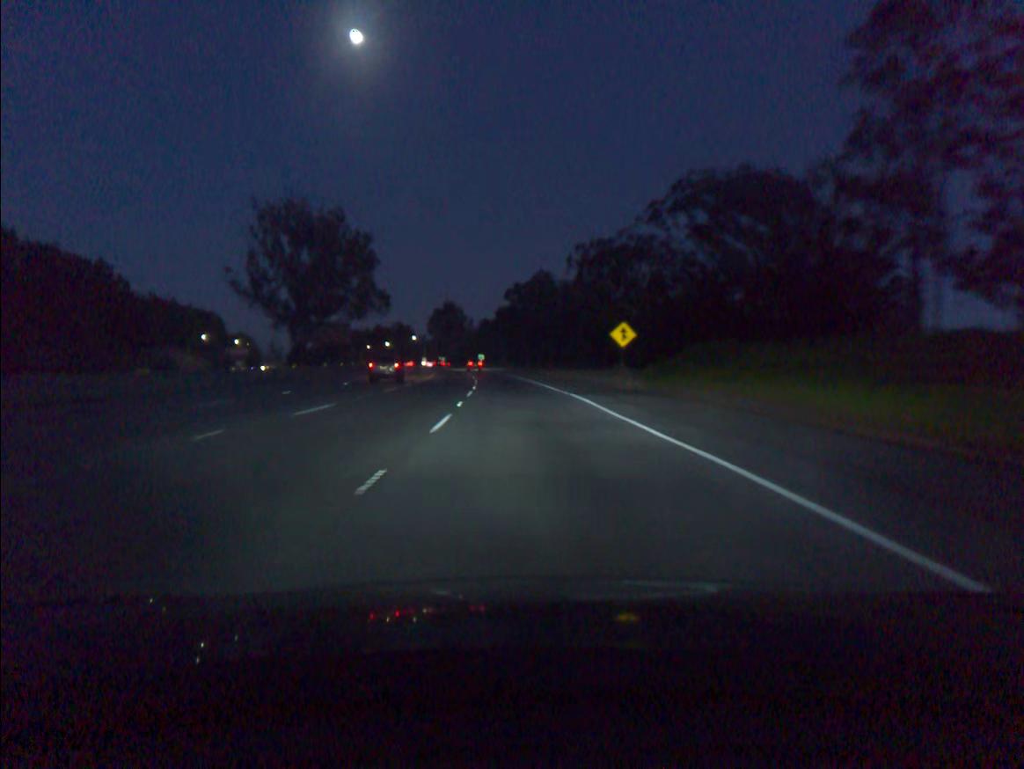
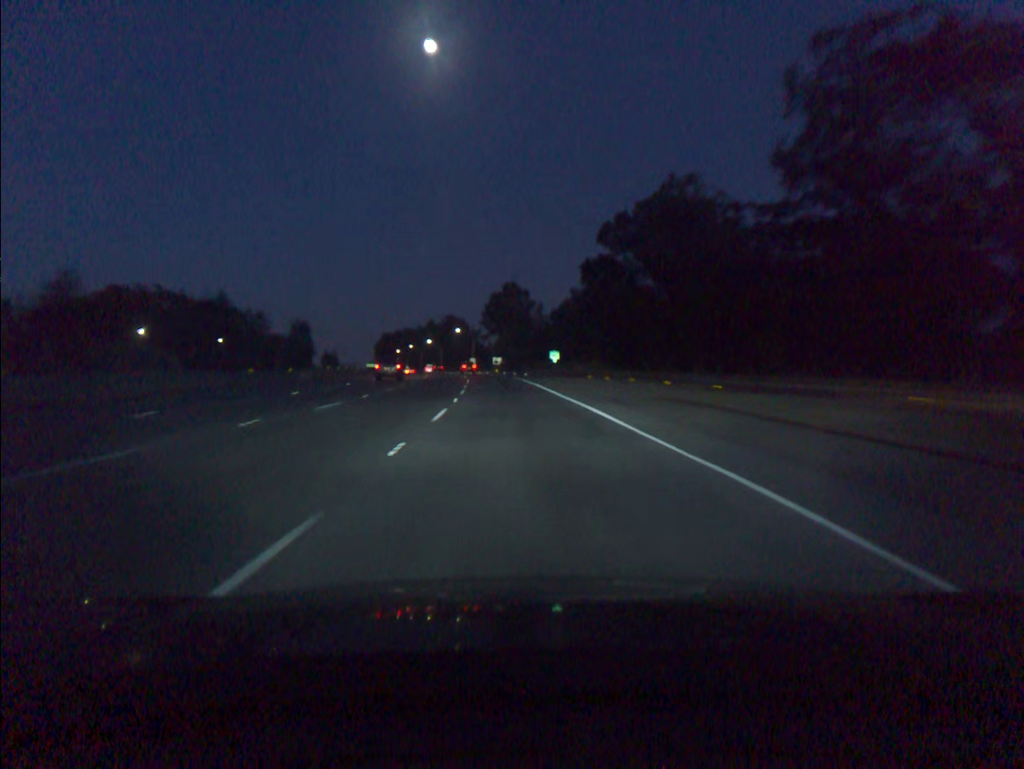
(-3.7, +84.7) m; -5°
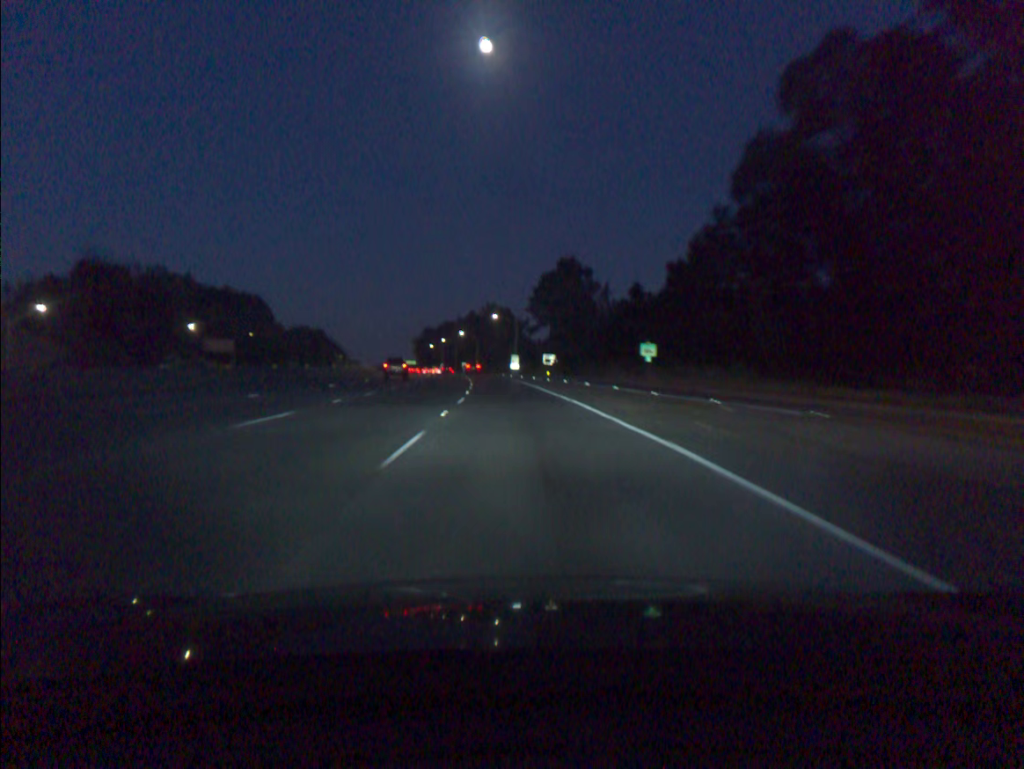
(-1.8, +50.8) m; -4°
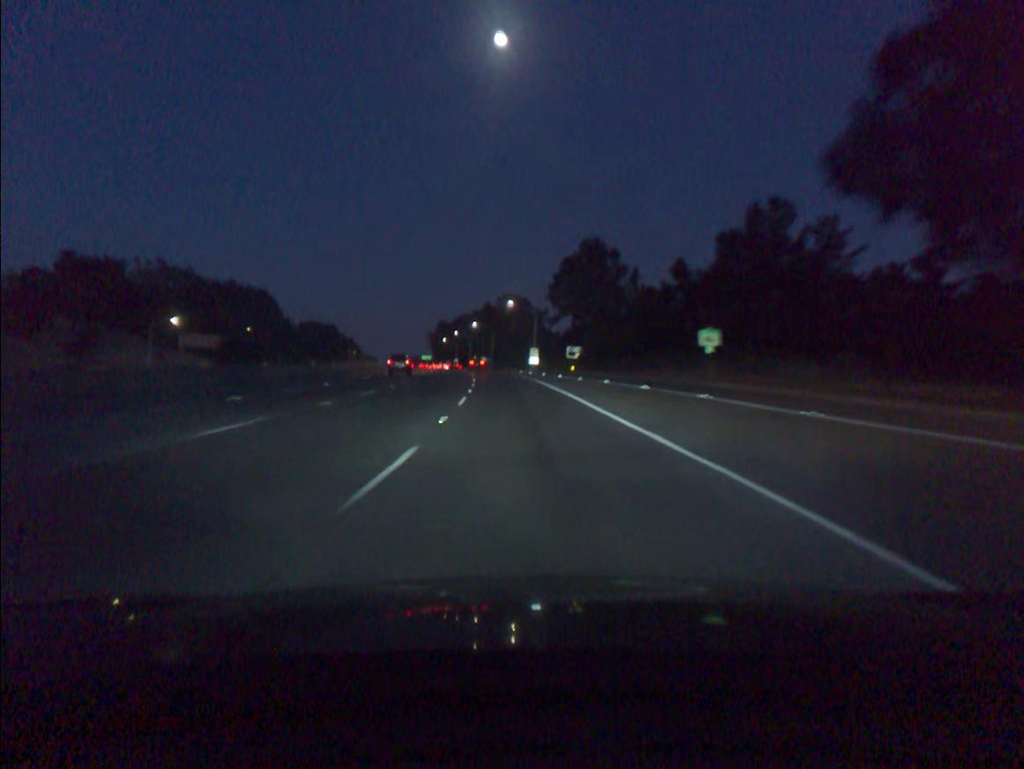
(-0.1, +16.9) m; -1°
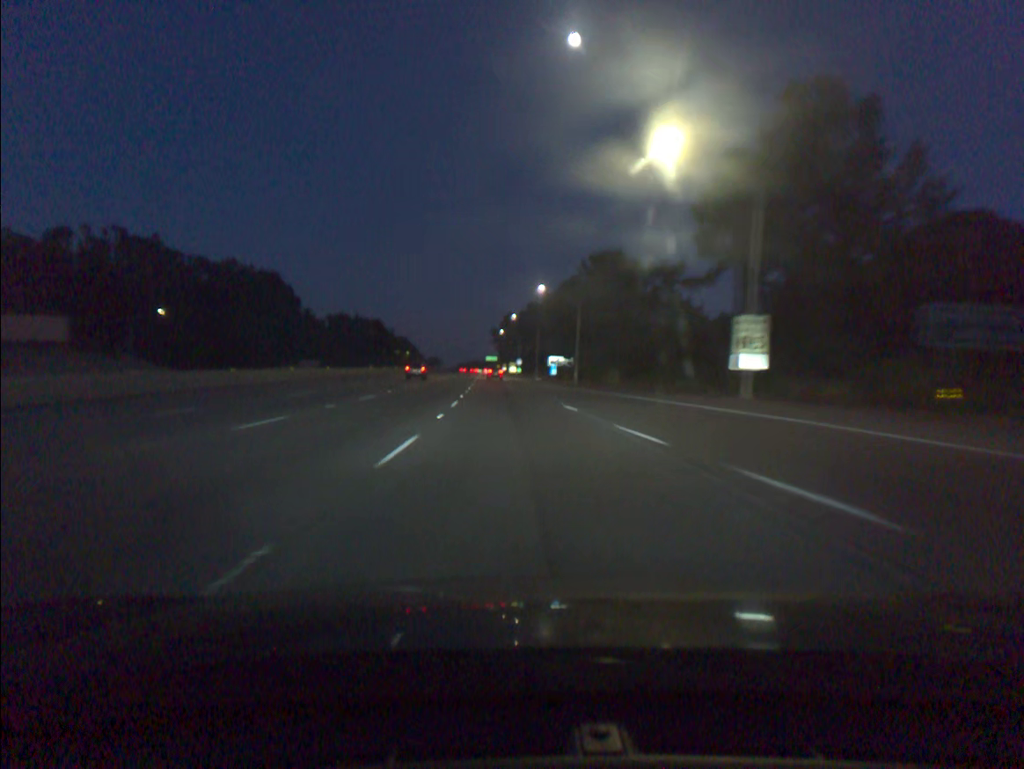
(-4.0, +85.1) m; -6°
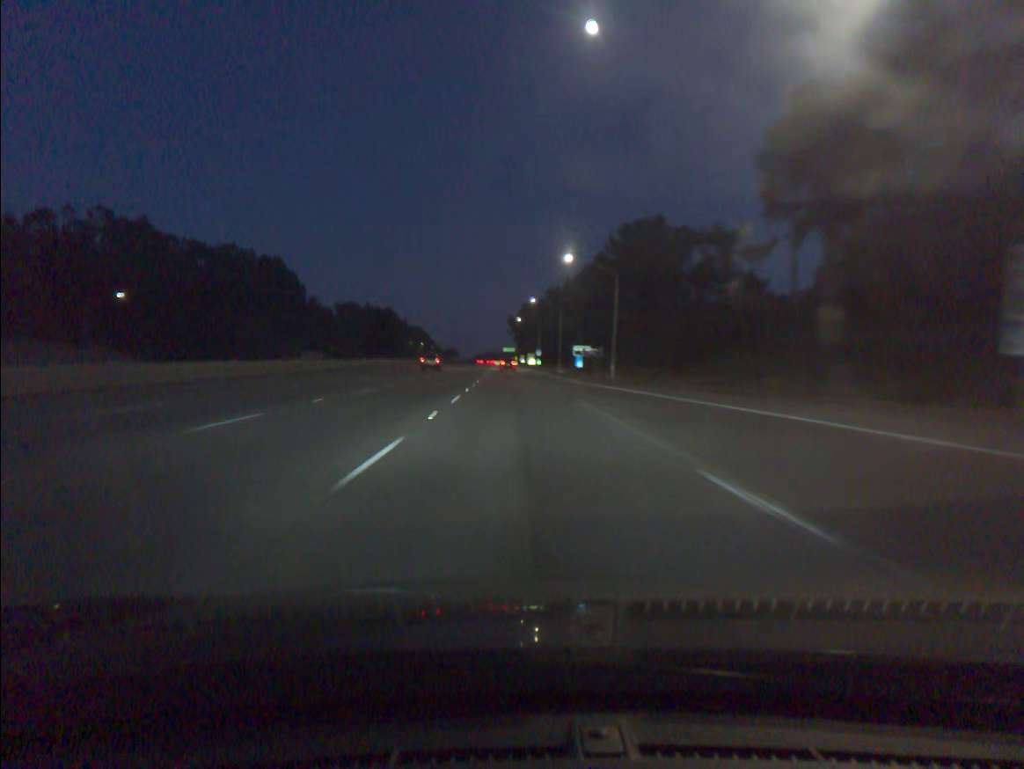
(-0.2, +17.1) m; -1°
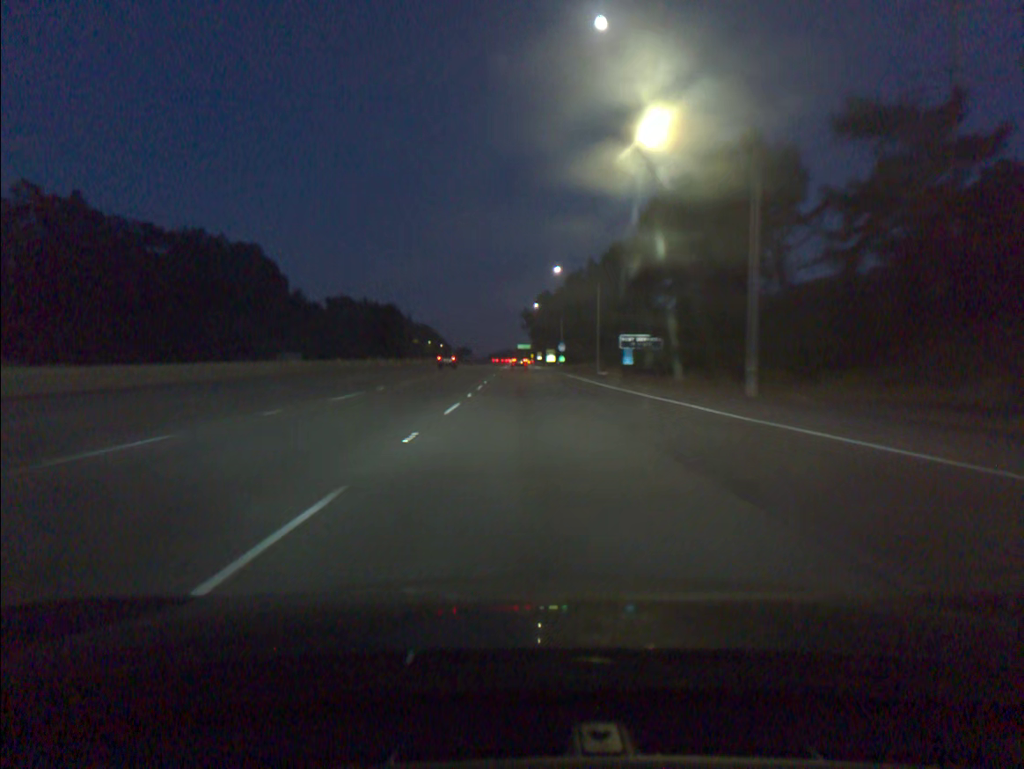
(-0.4, +34.2) m; -1°
